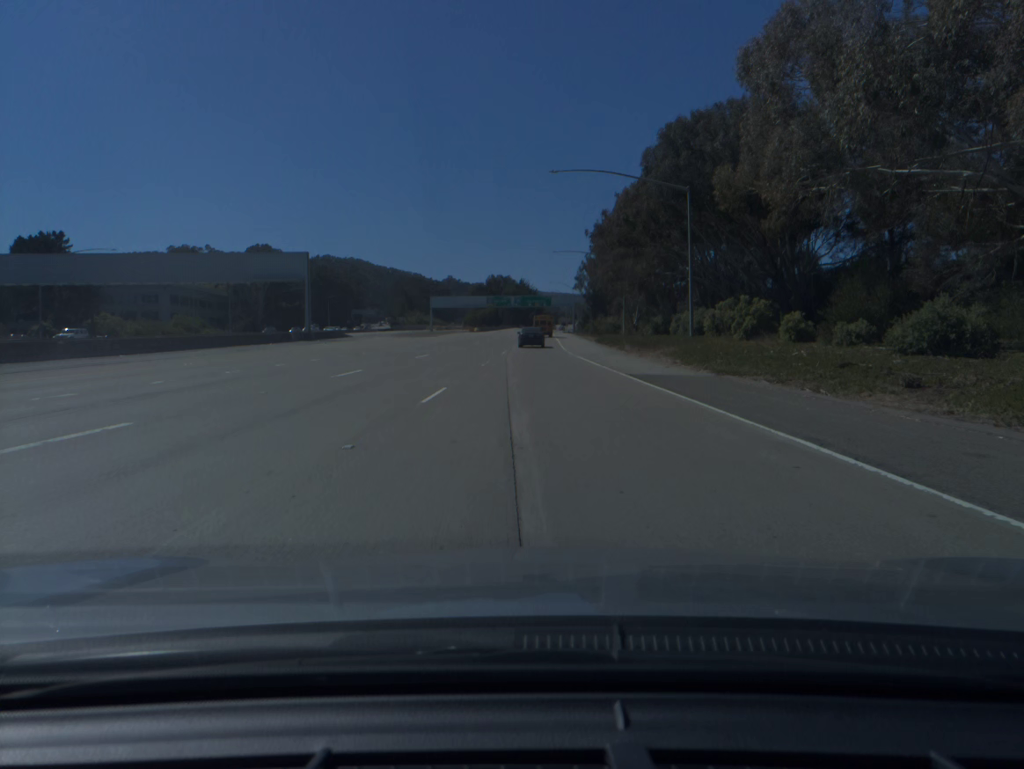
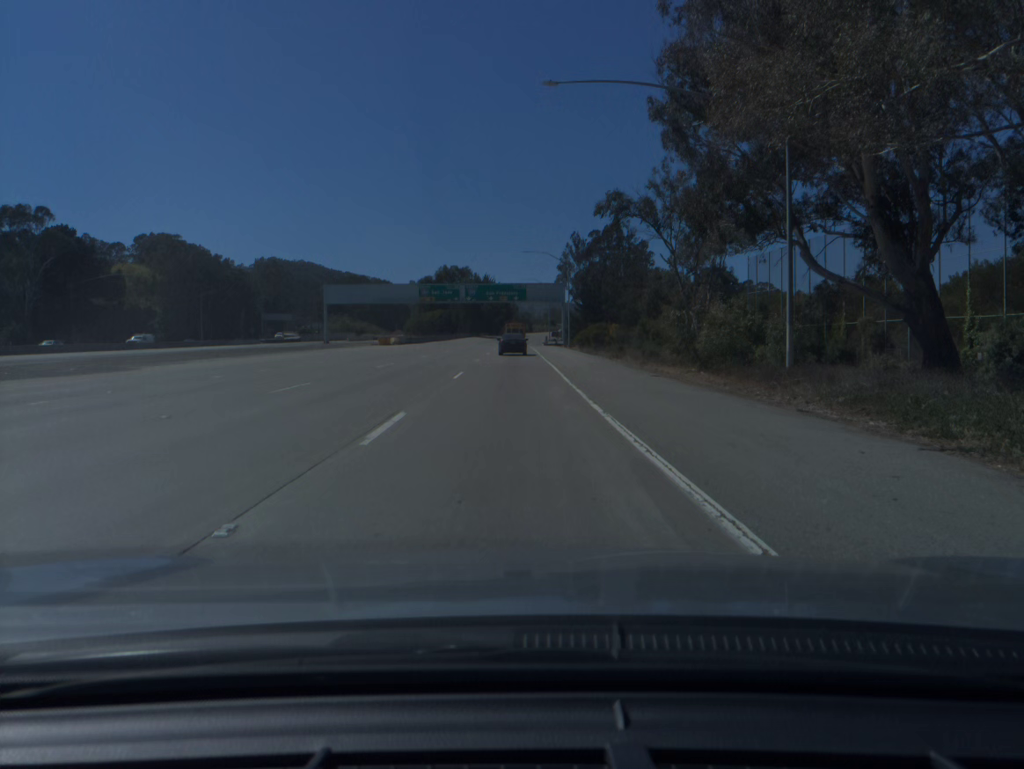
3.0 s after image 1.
(+1.1, +76.5) m; +2°
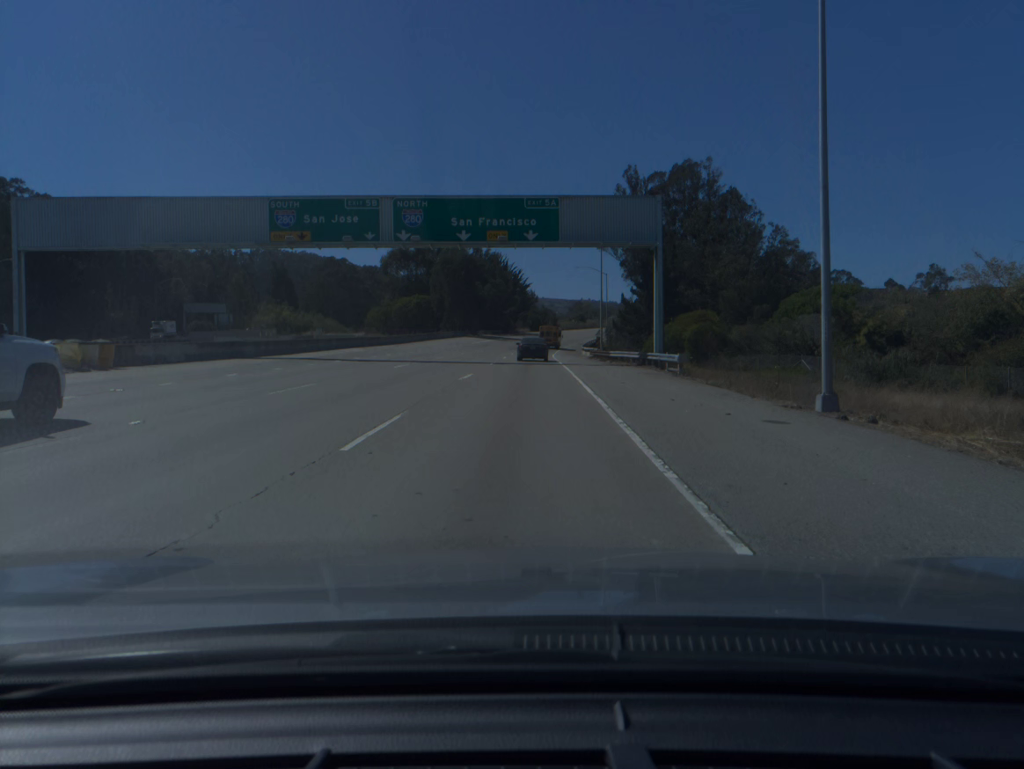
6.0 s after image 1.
(-1.0, +73.7) m; -1°
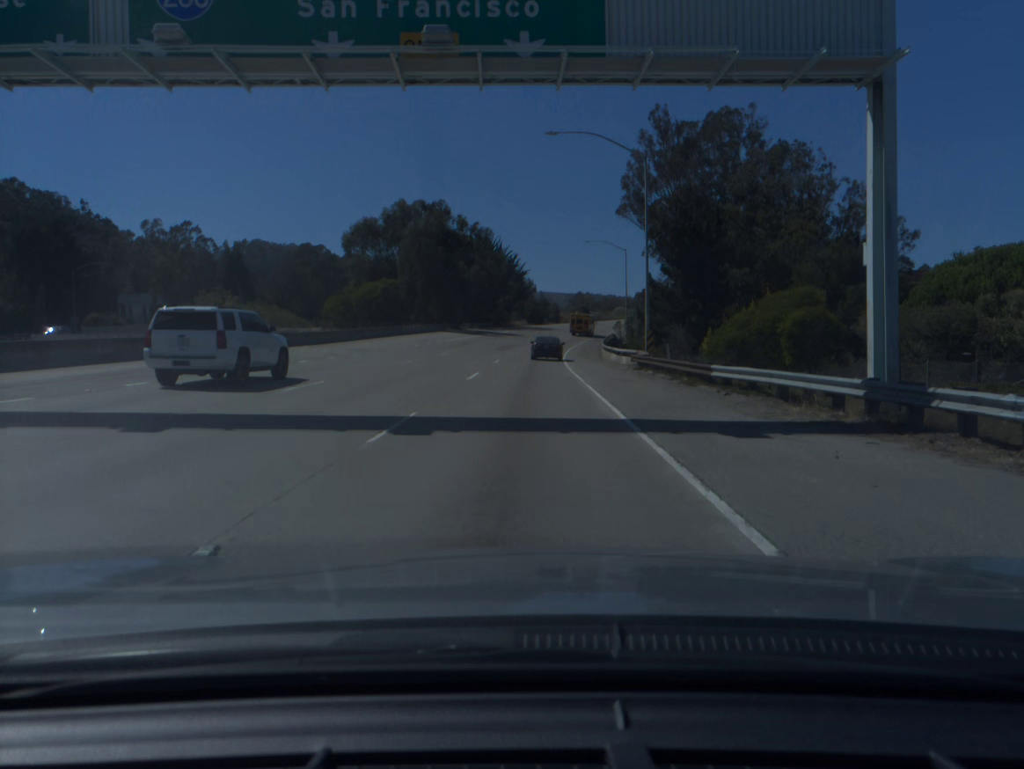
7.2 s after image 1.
(+0.1, +28.6) m; 0°
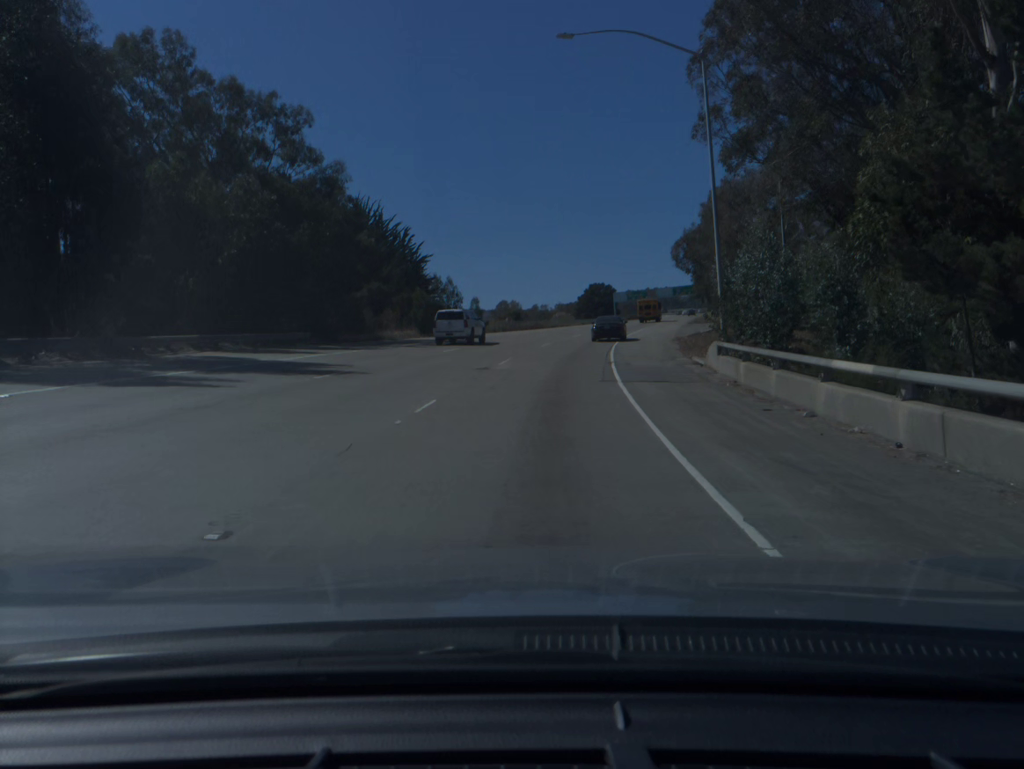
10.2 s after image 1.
(+1.9, +71.0) m; +5°
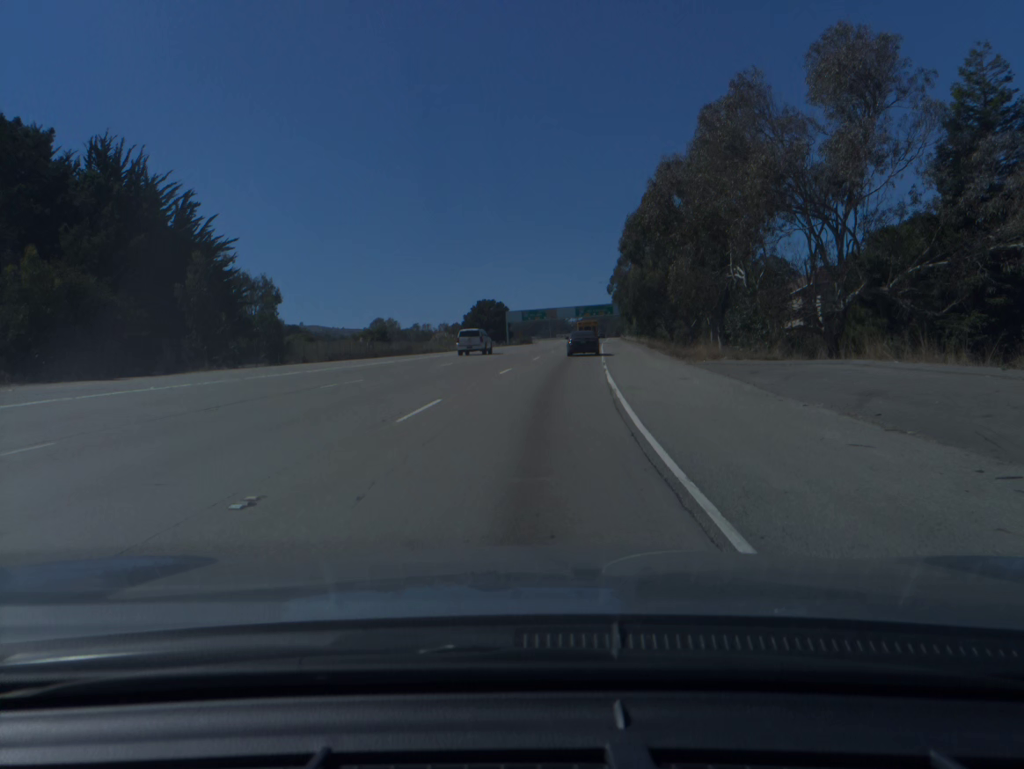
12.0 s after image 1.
(+3.2, +41.5) m; +8°
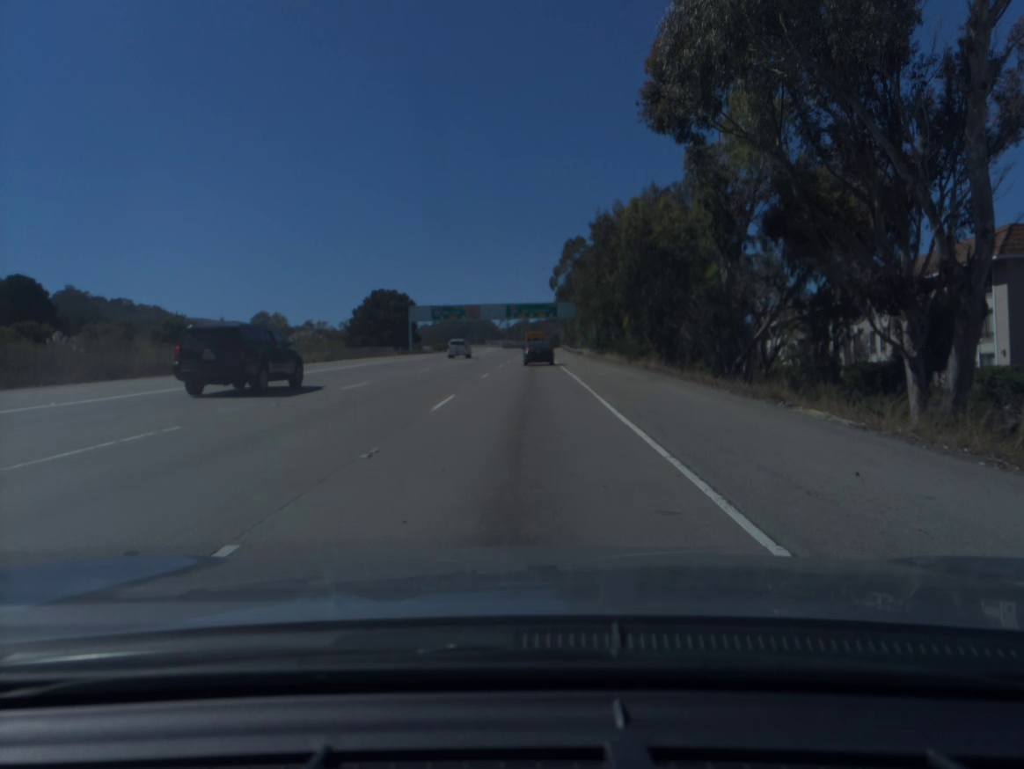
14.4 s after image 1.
(+3.1, +54.1) m; +5°
